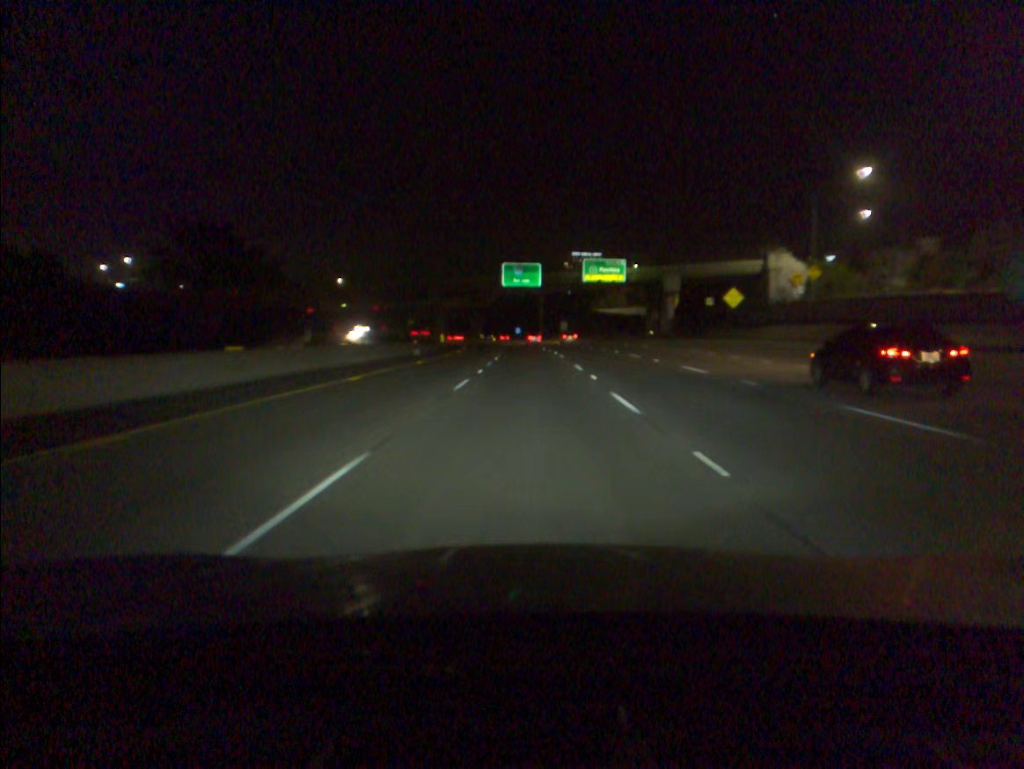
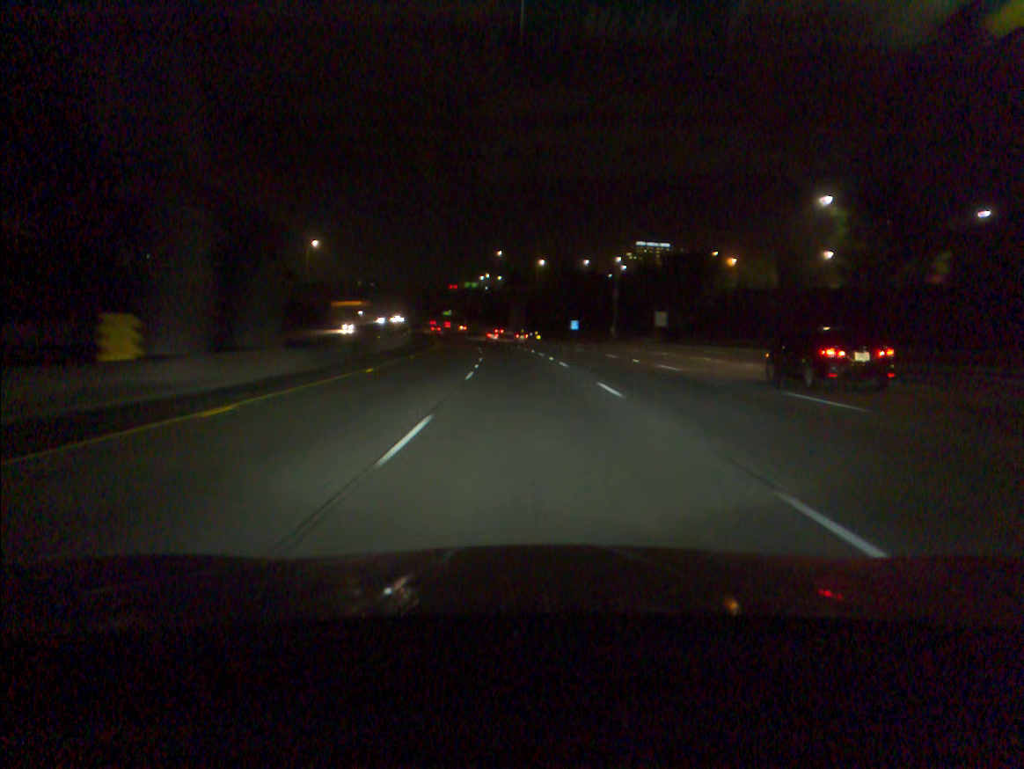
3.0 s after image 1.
(-1.7, +83.9) m; -4°
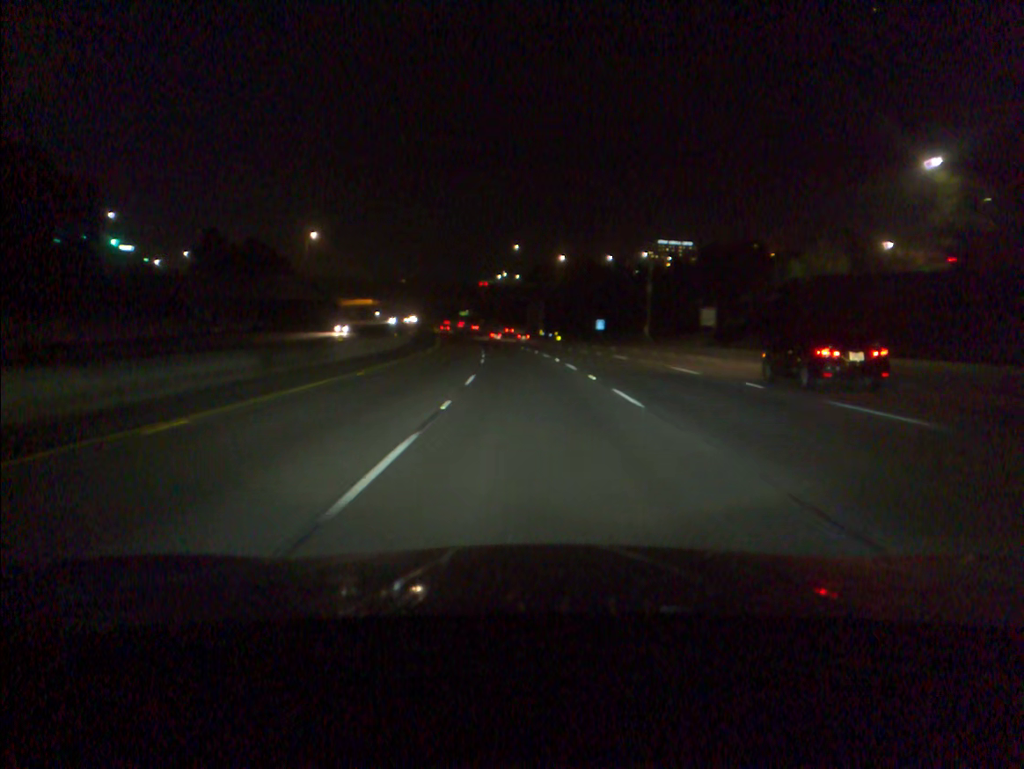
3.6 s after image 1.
(-0.2, +16.9) m; -1°
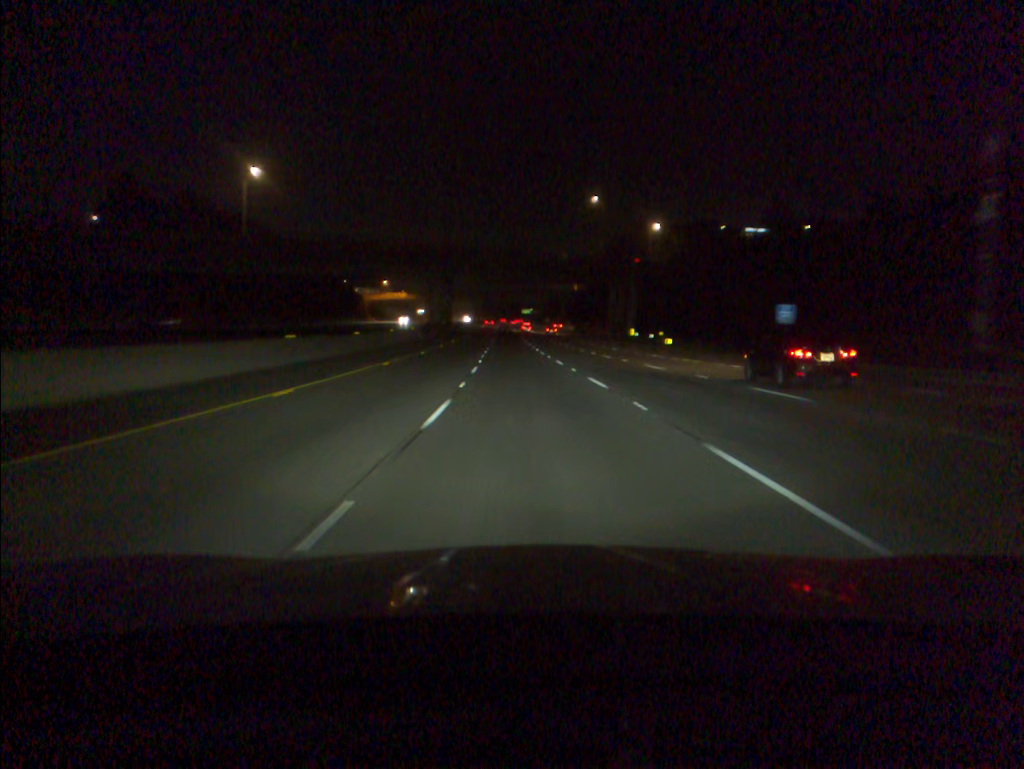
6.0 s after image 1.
(-2.8, +67.5) m; -5°
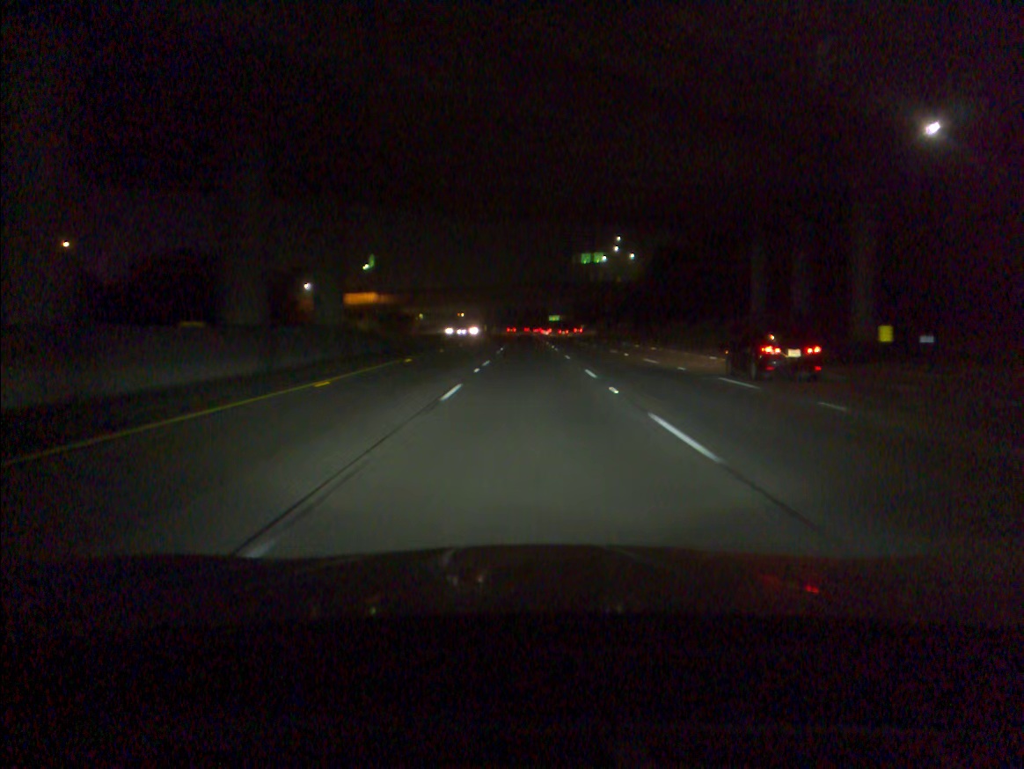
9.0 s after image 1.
(-2.3, +84.0) m; -2°
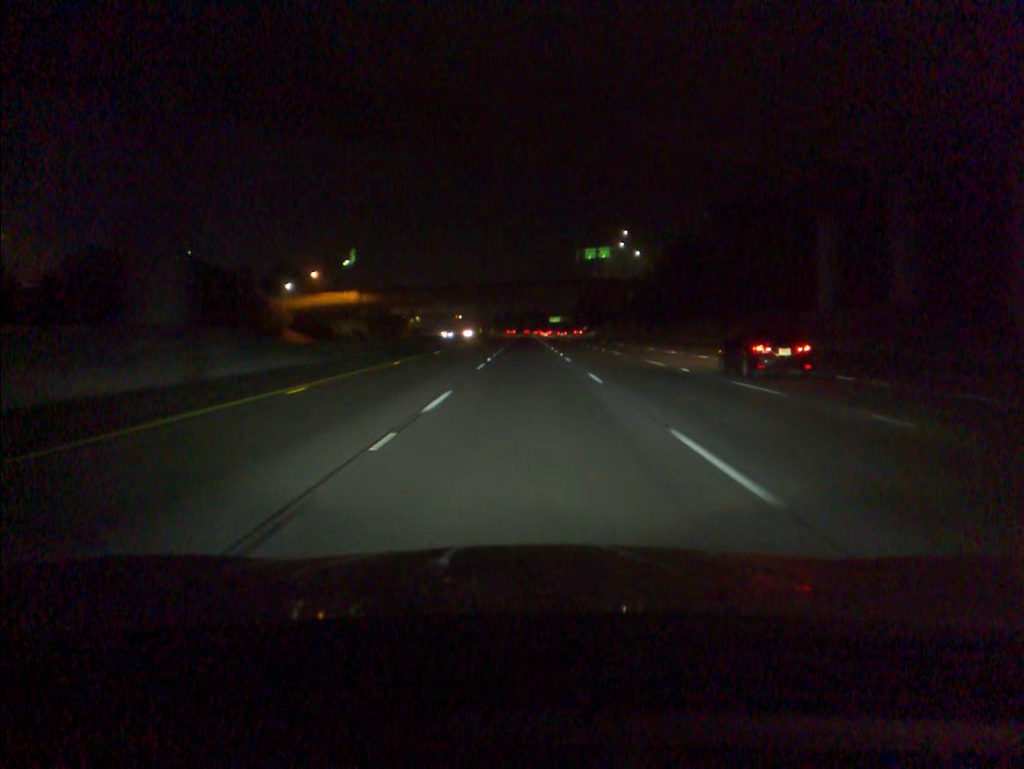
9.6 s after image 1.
(0.0, +16.7) m; 0°
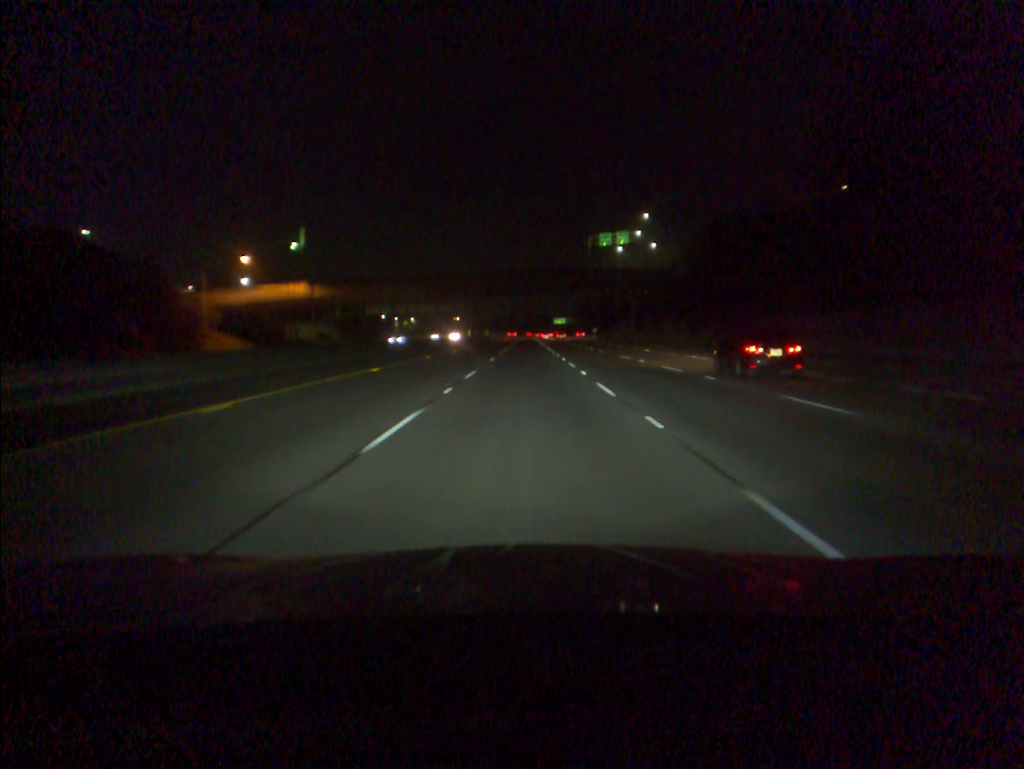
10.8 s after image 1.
(-0.1, +33.5) m; 0°
